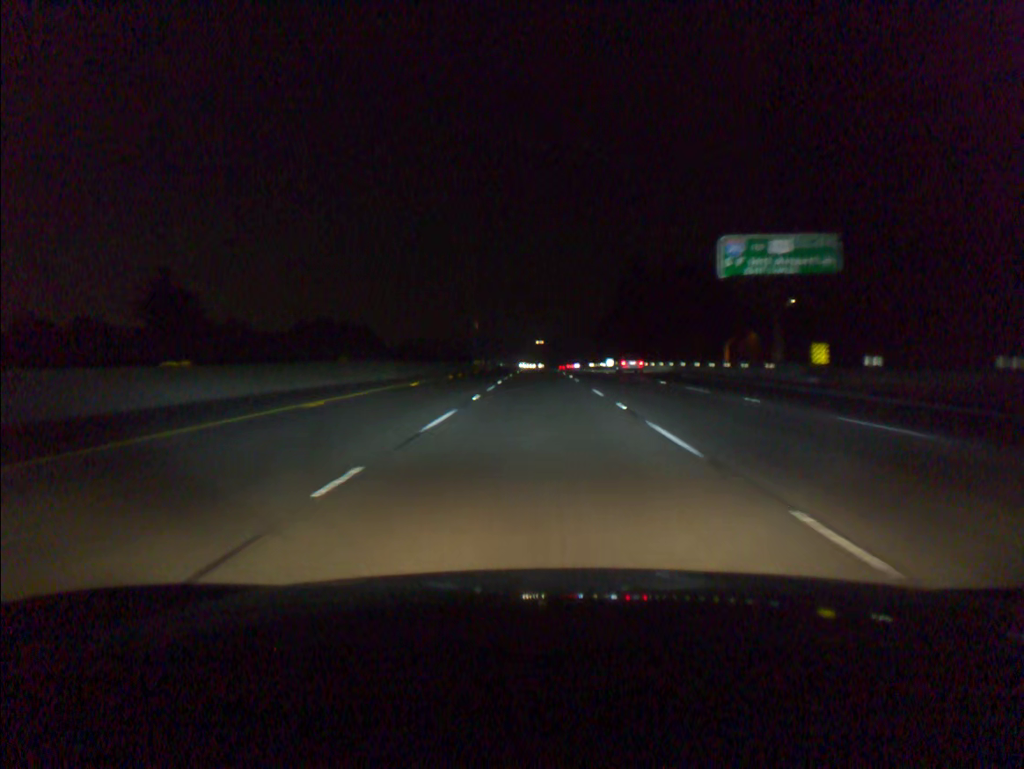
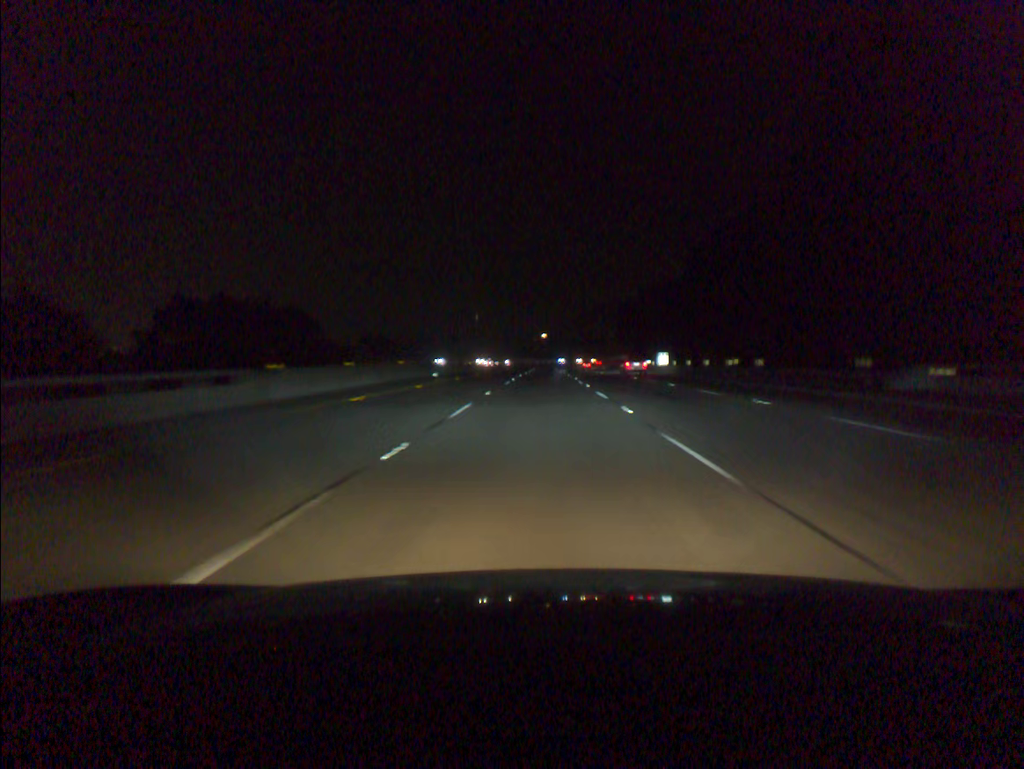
(-0.2, +73.6) m; 0°
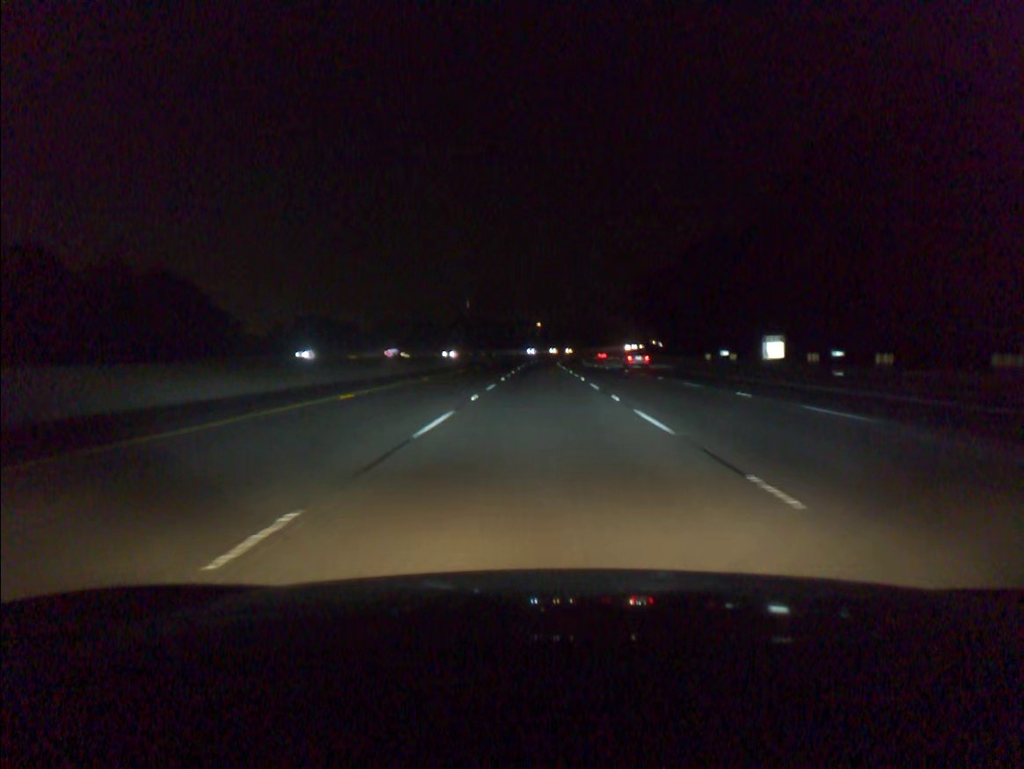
(+0.2, +55.2) m; 0°
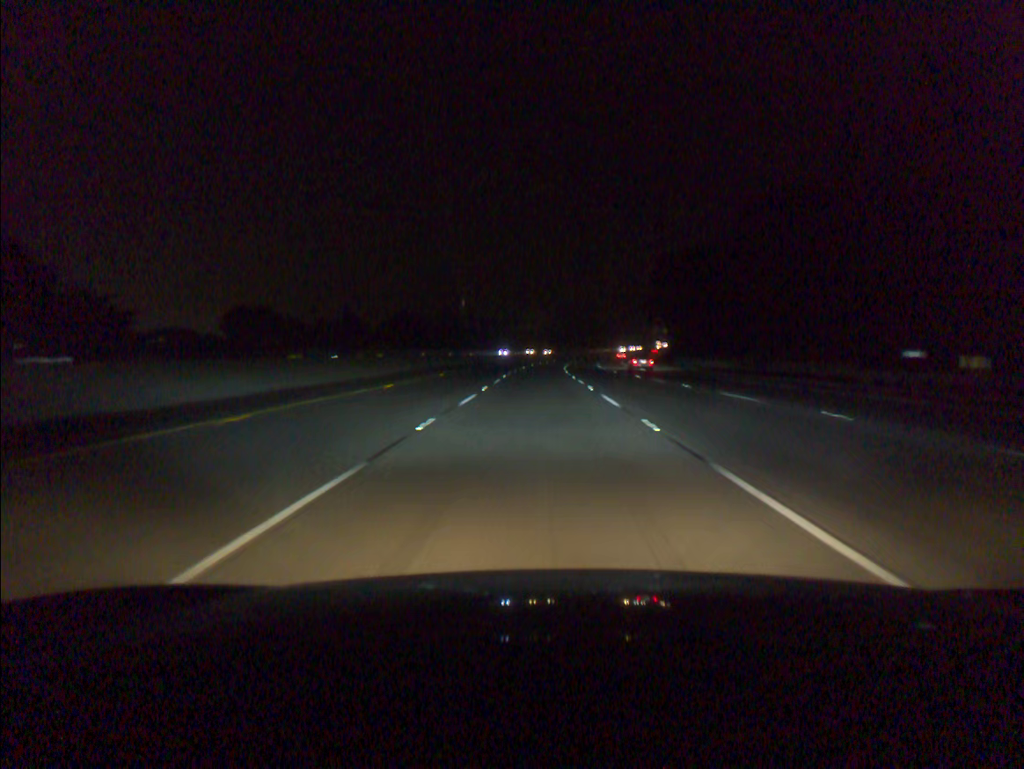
(+0.1, +36.9) m; 0°
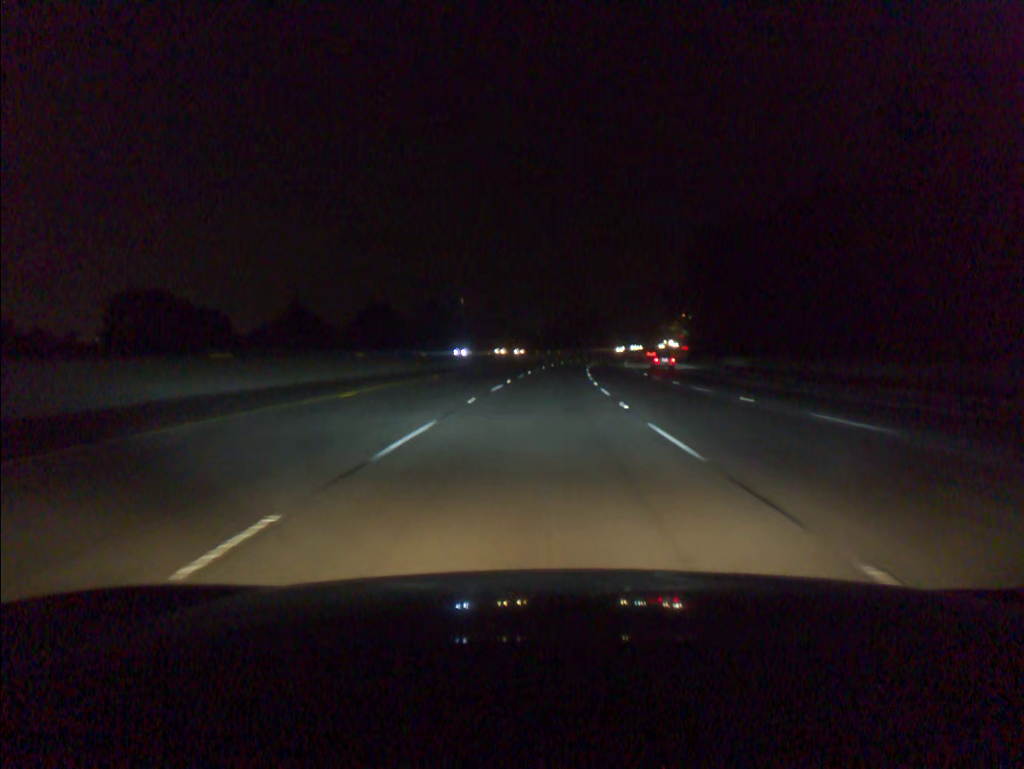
(-0.1, +36.9) m; 0°
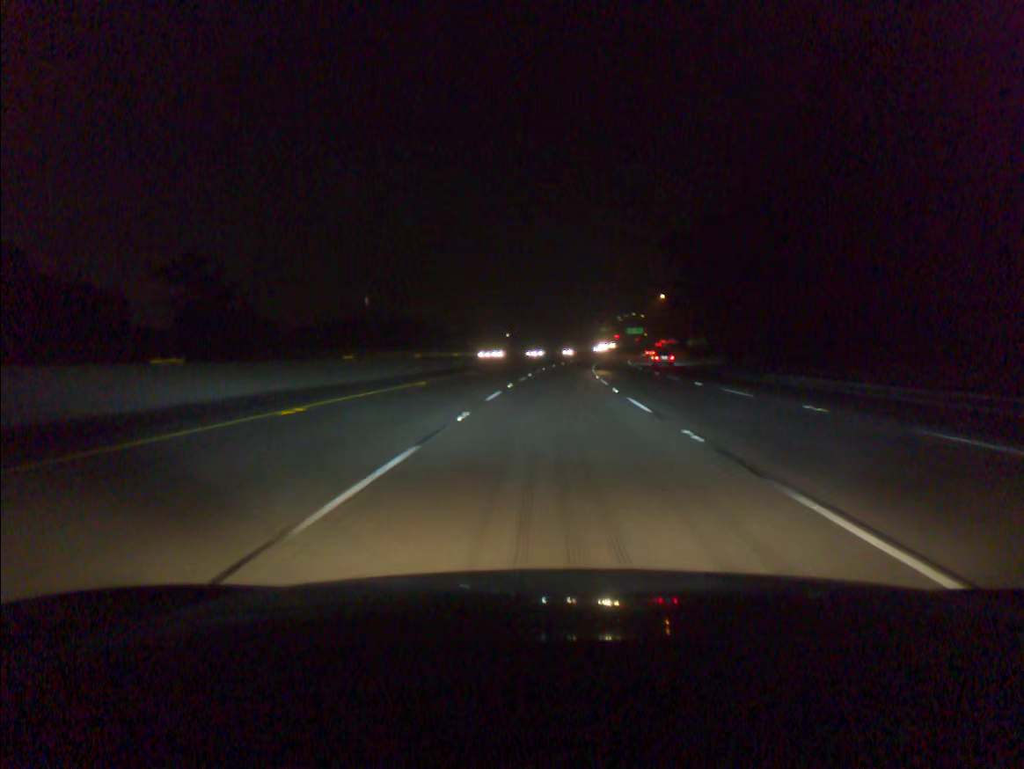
(+3.9, +92.2) m; +6°
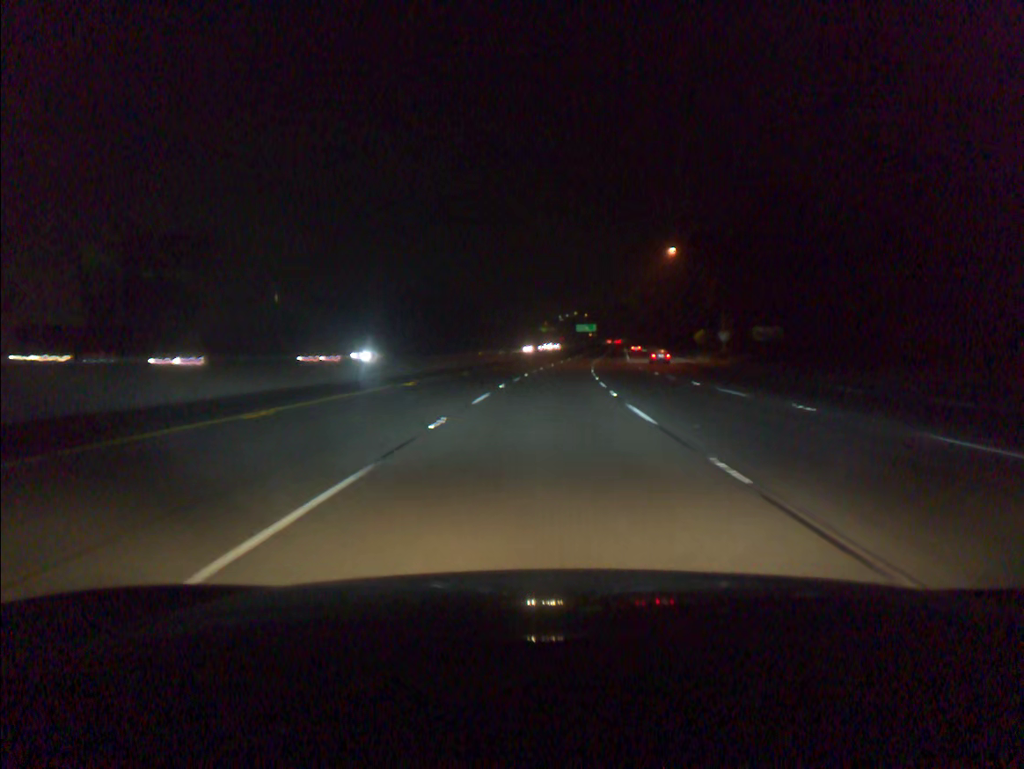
(+3.0, +73.8) m; +4°
